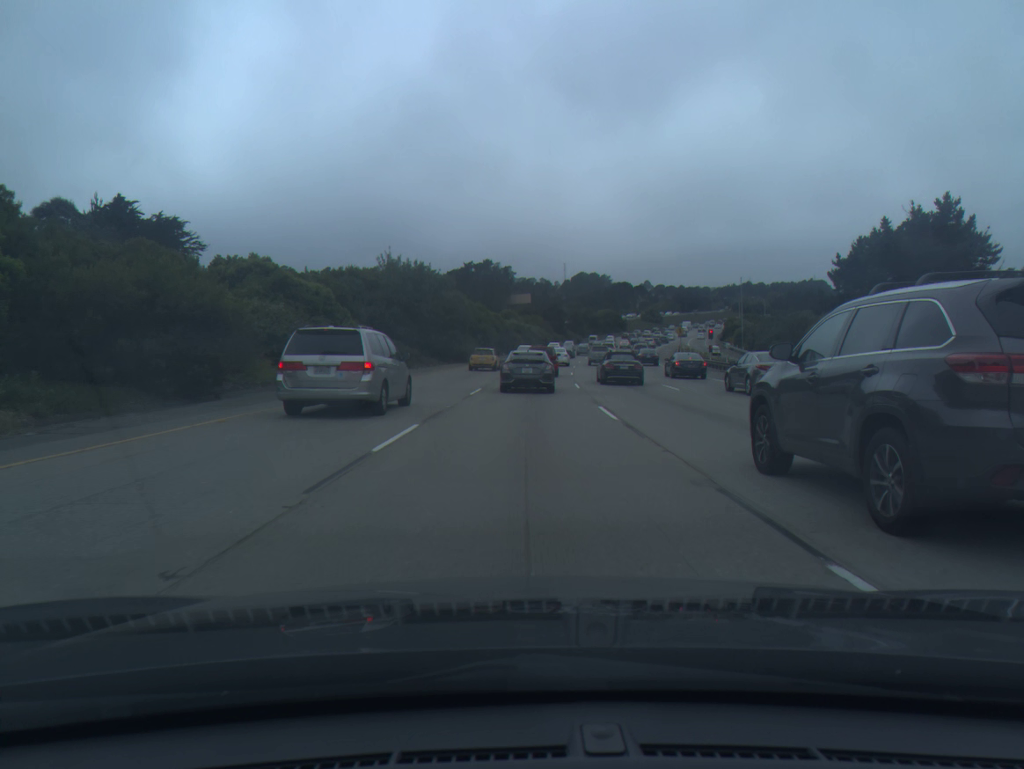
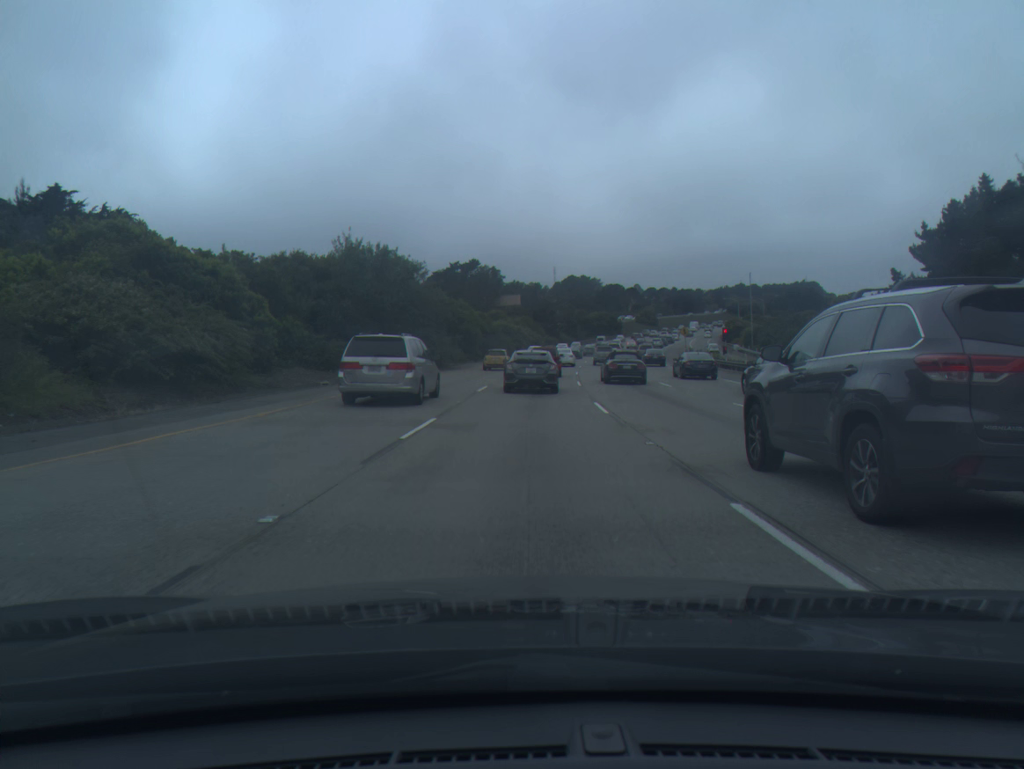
(+0.1, +12.6) m; +1°
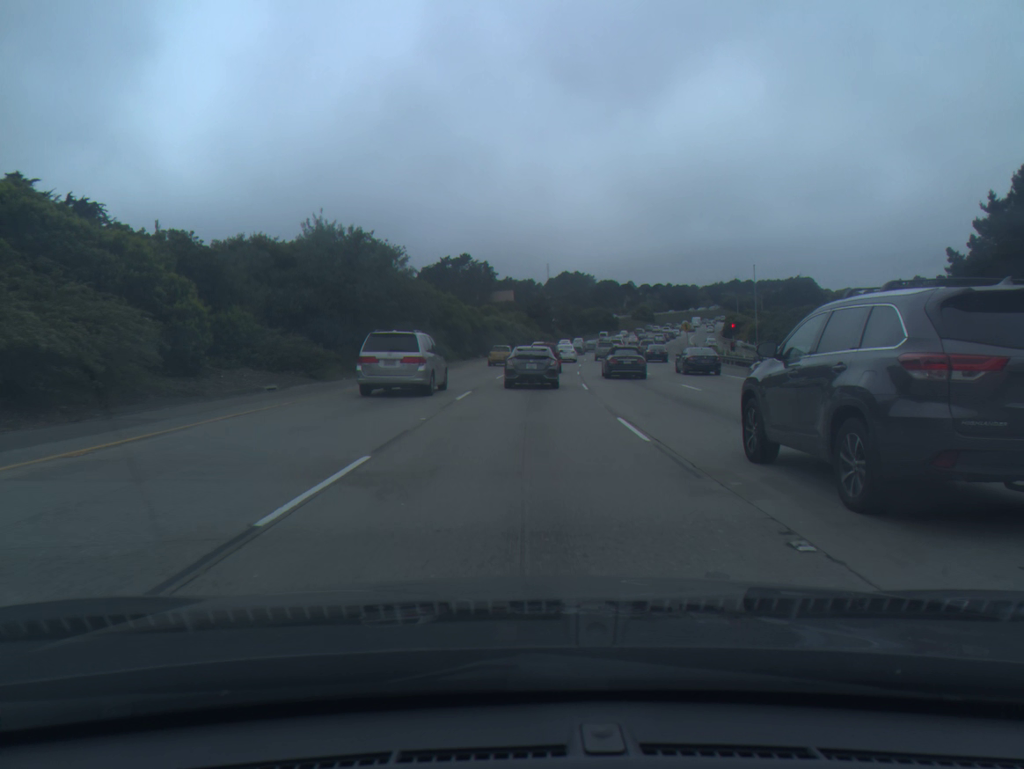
(0.0, +6.3) m; +1°
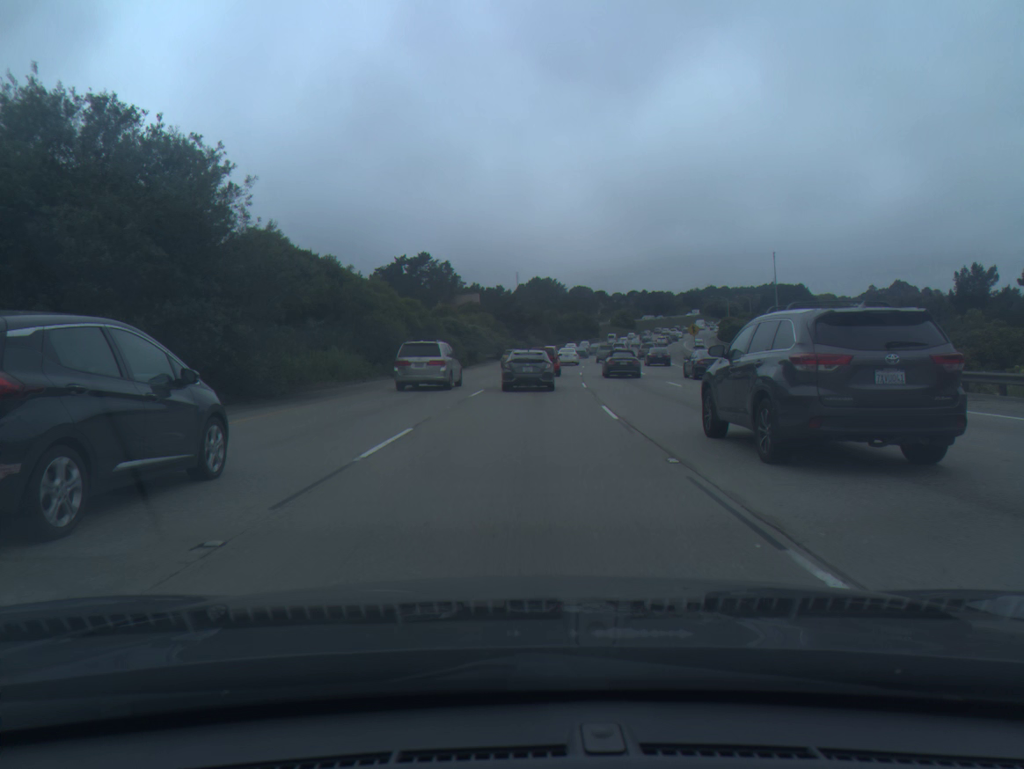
(+0.5, +25.0) m; +2°
